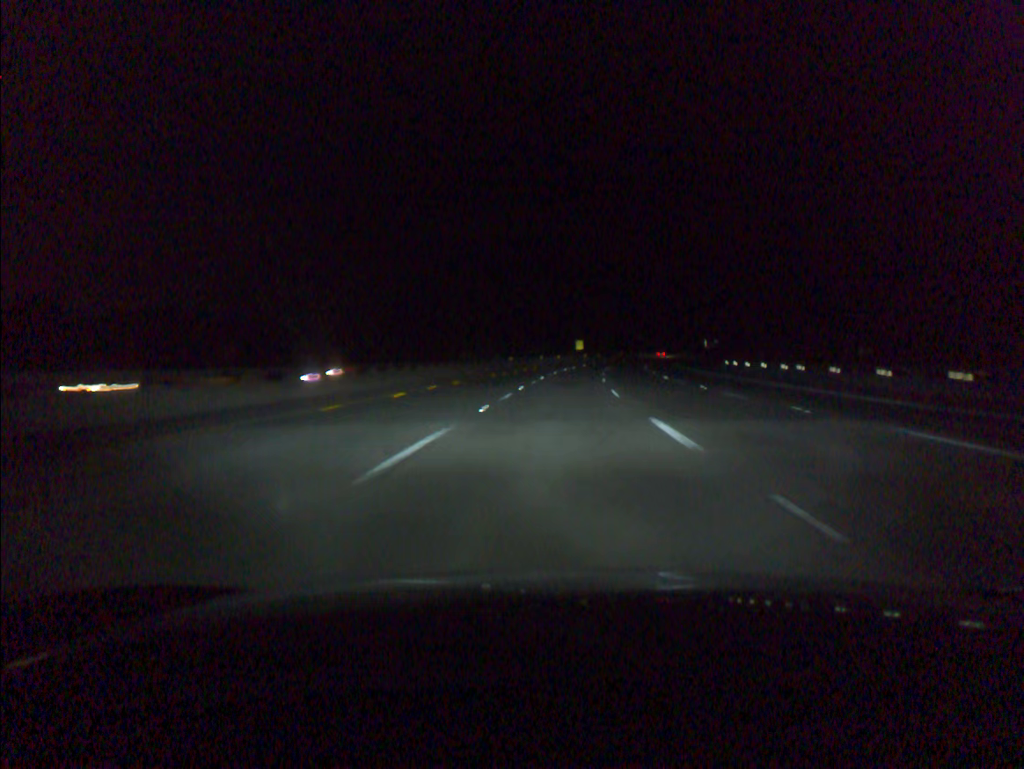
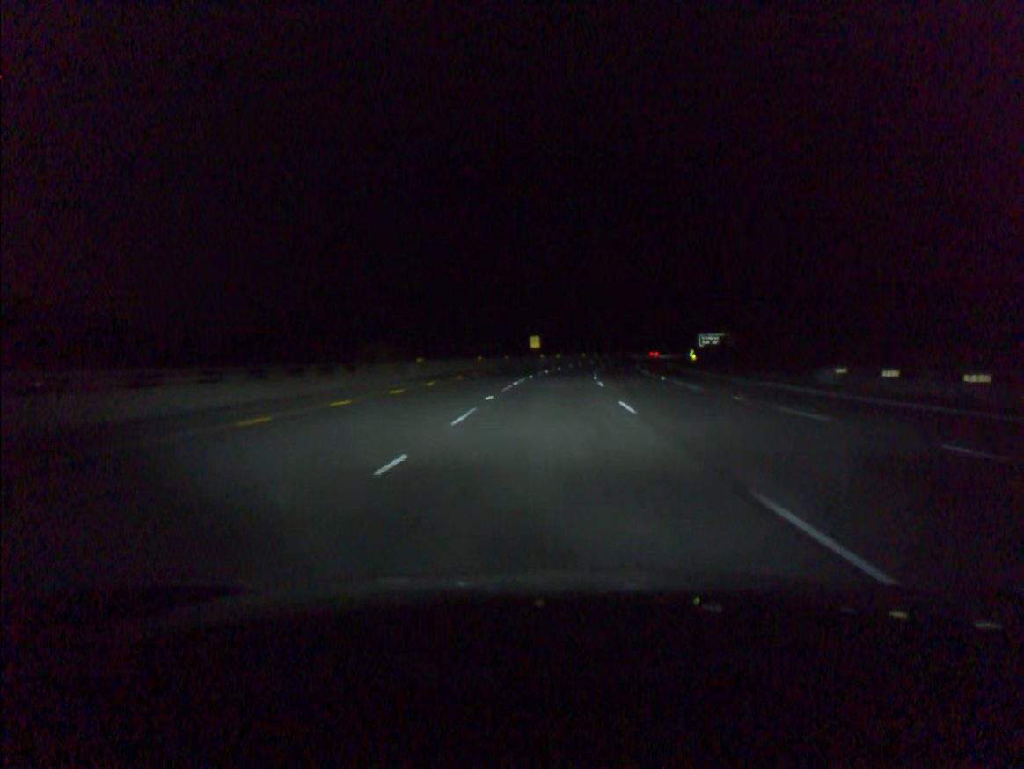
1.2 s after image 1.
(+1.2, +36.5) m; +4°
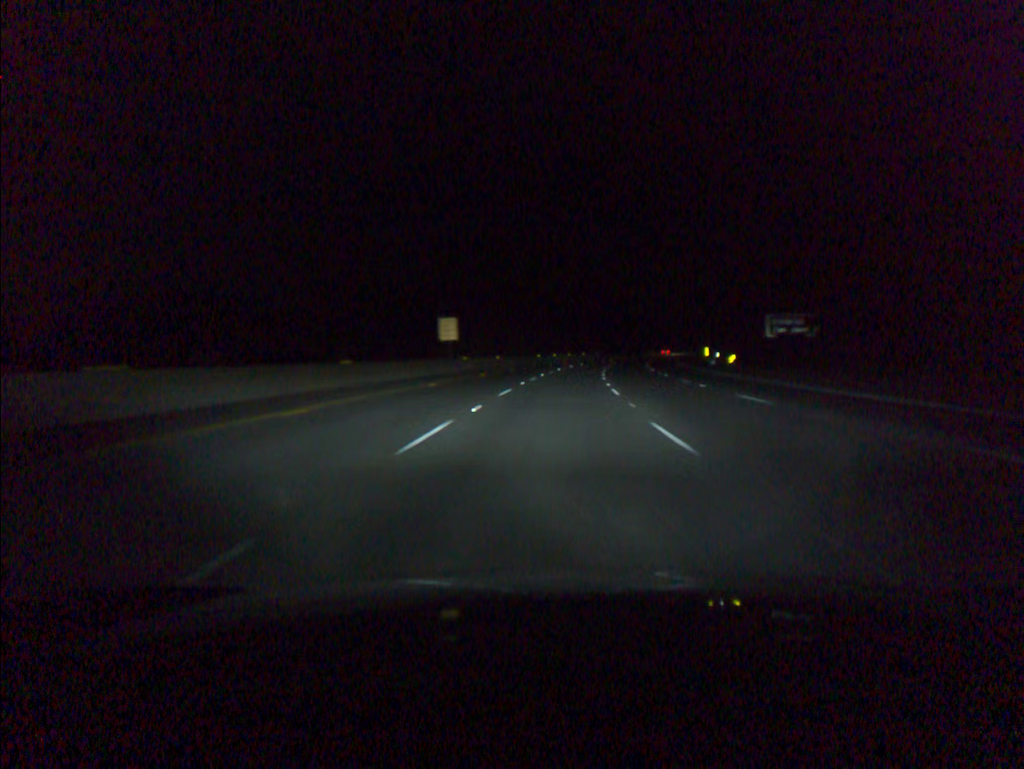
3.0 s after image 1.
(+1.9, +54.8) m; +4°
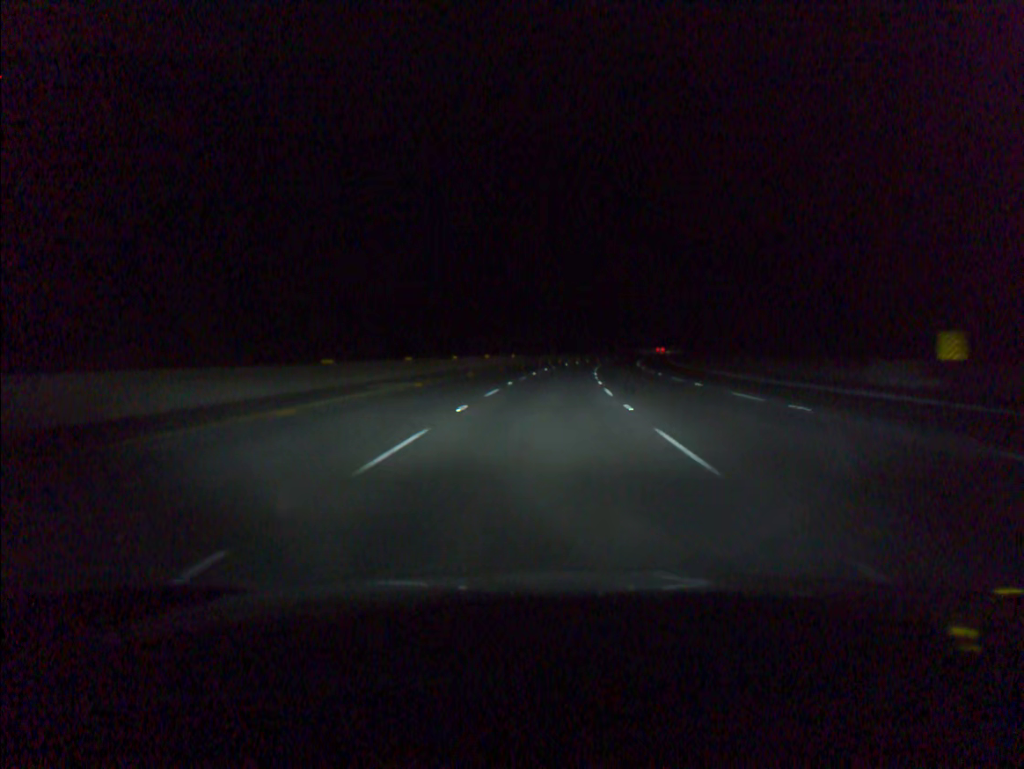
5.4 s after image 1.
(+4.2, +73.1) m; +7°
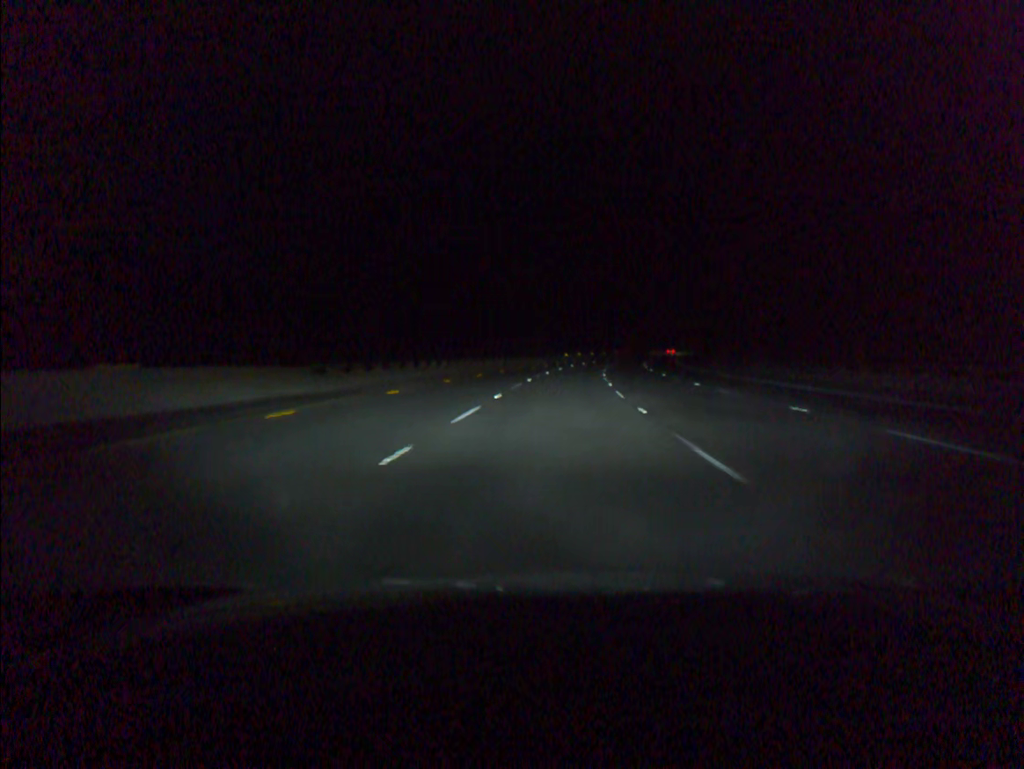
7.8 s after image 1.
(+3.4, +73.0) m; +6°
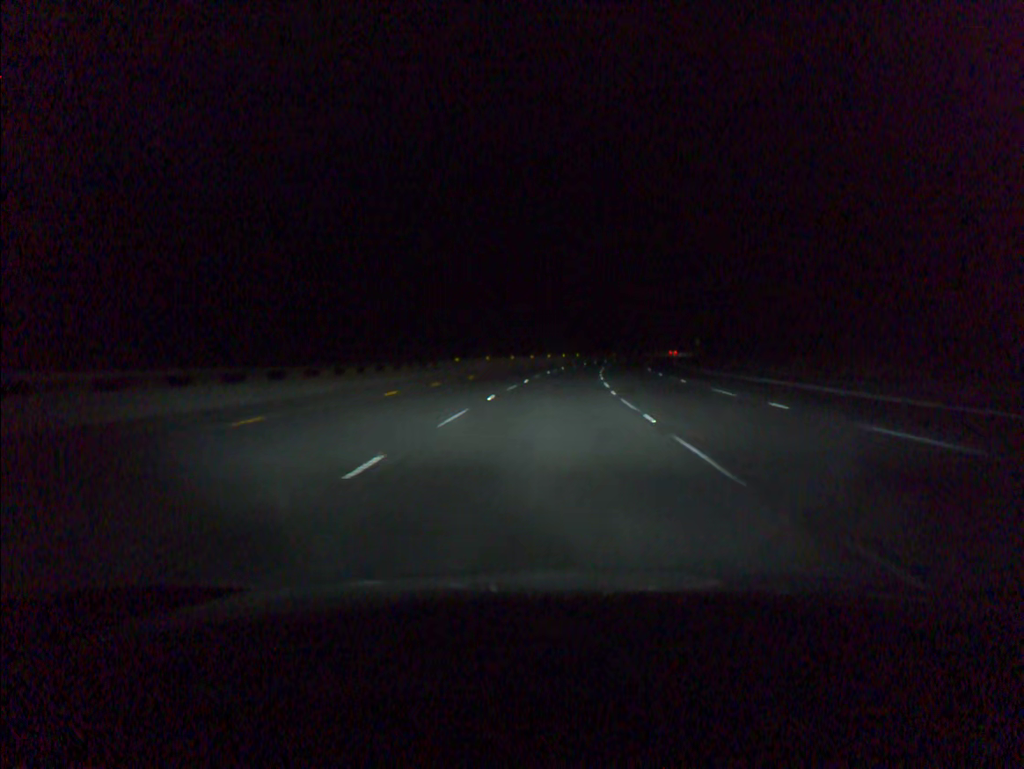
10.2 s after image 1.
(+4.2, +73.0) m; +6°
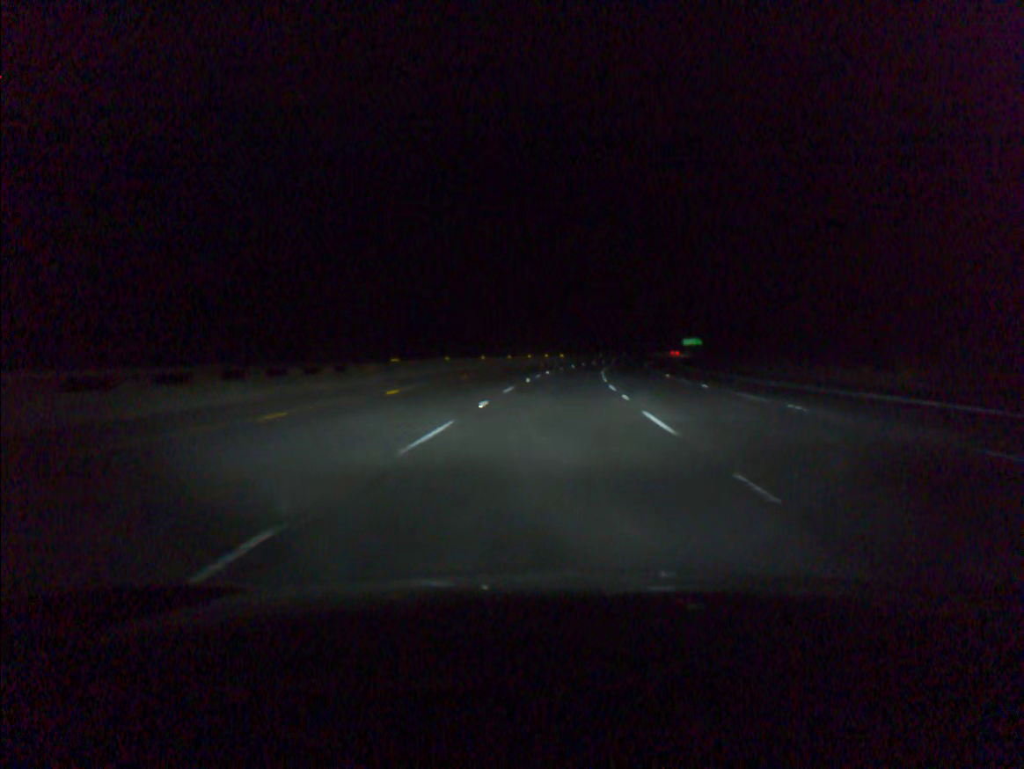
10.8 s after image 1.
(+0.2, +18.3) m; +1°
